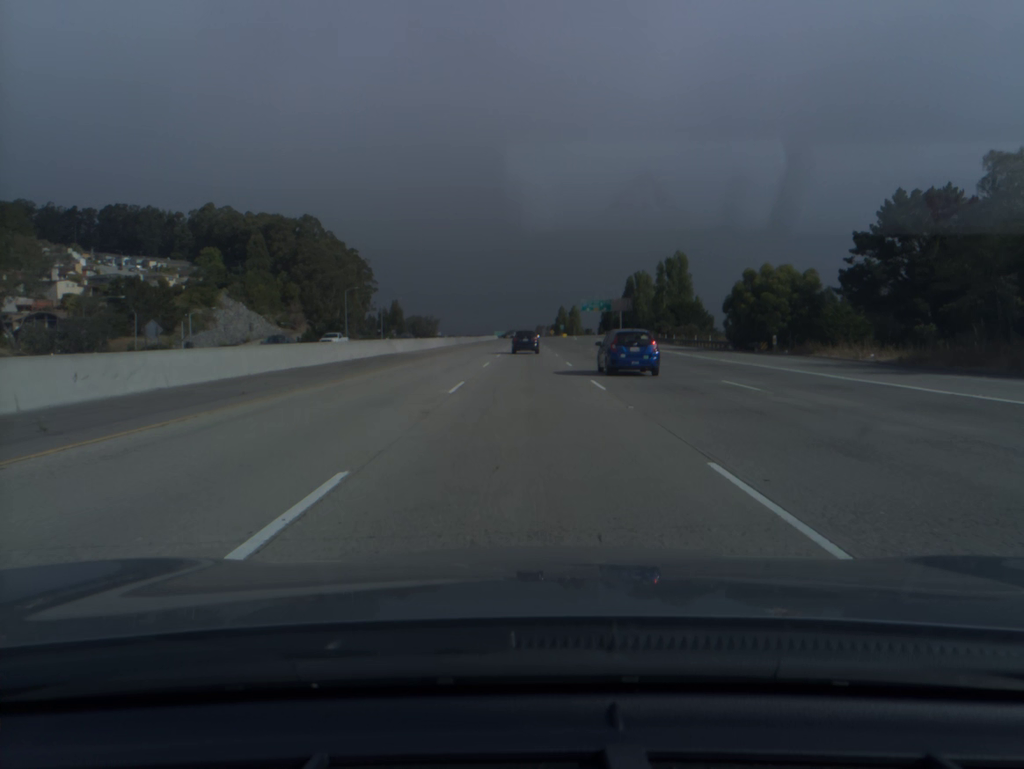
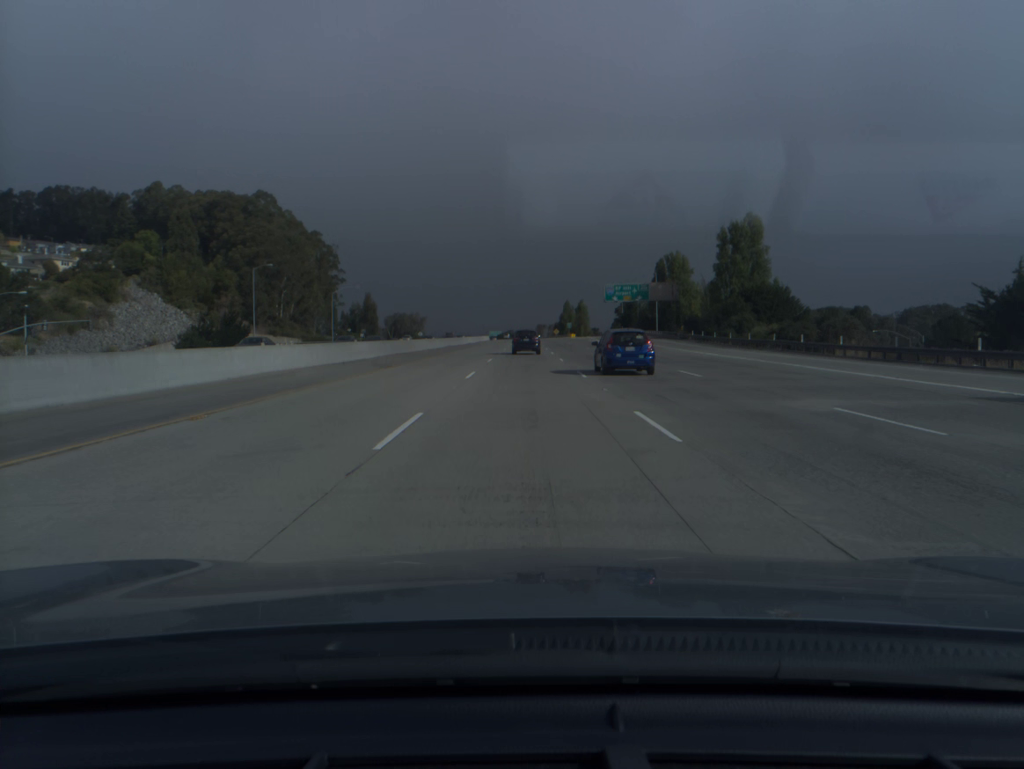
(0.0, +53.1) m; 0°
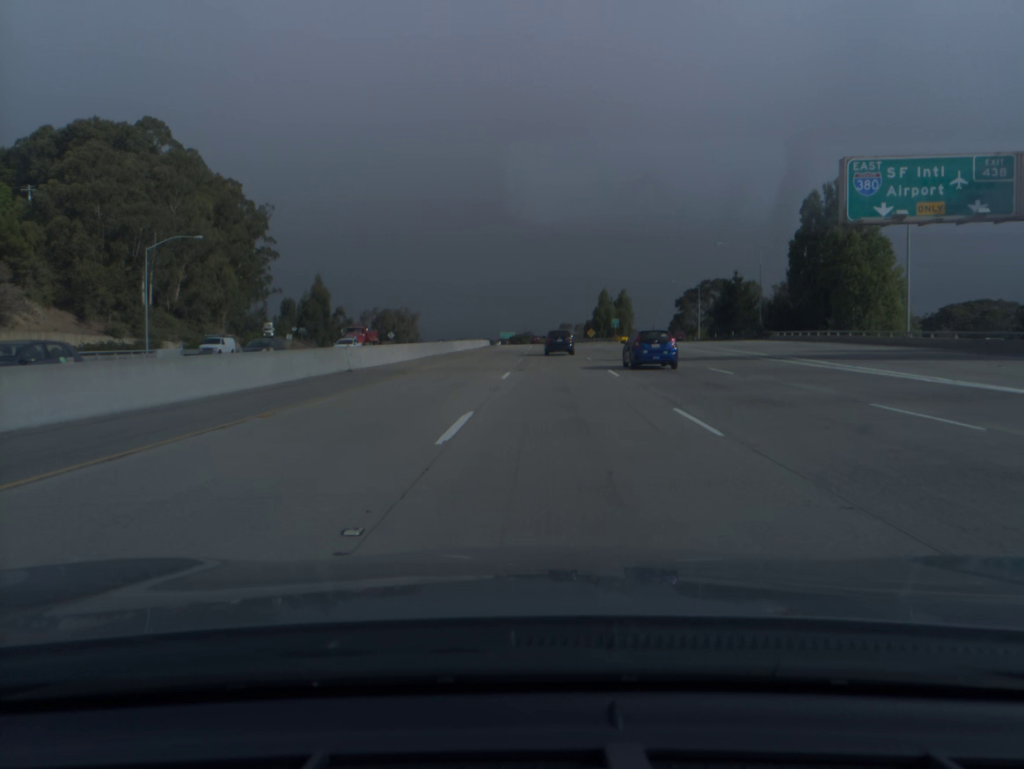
(-0.4, +87.1) m; -1°
